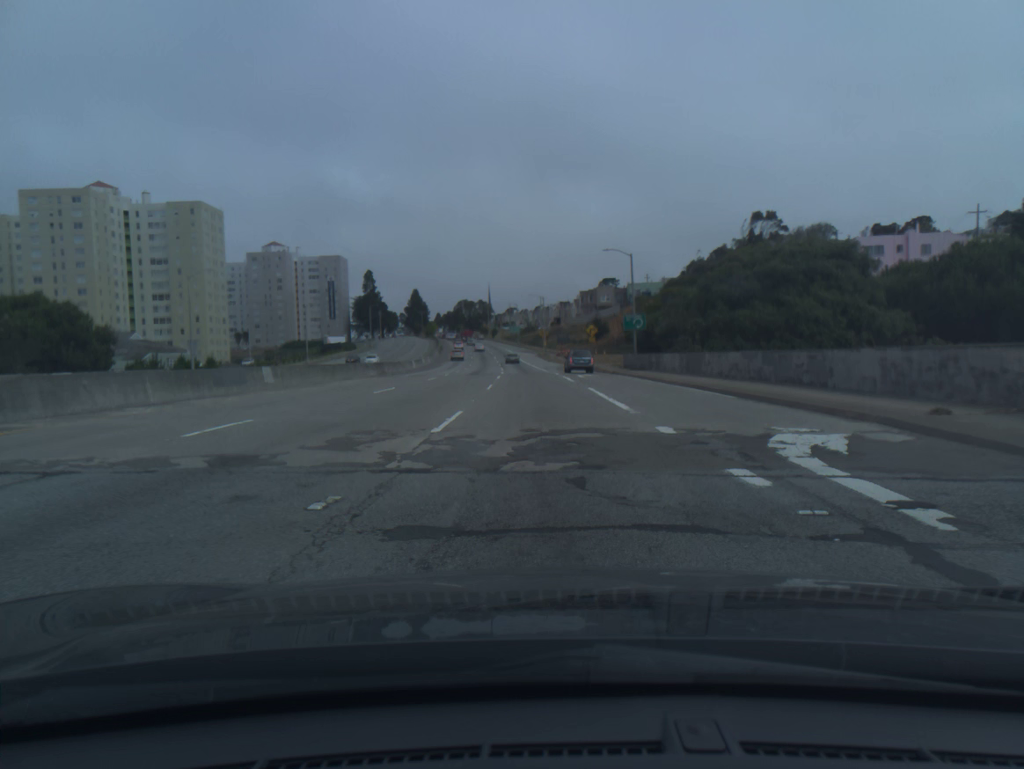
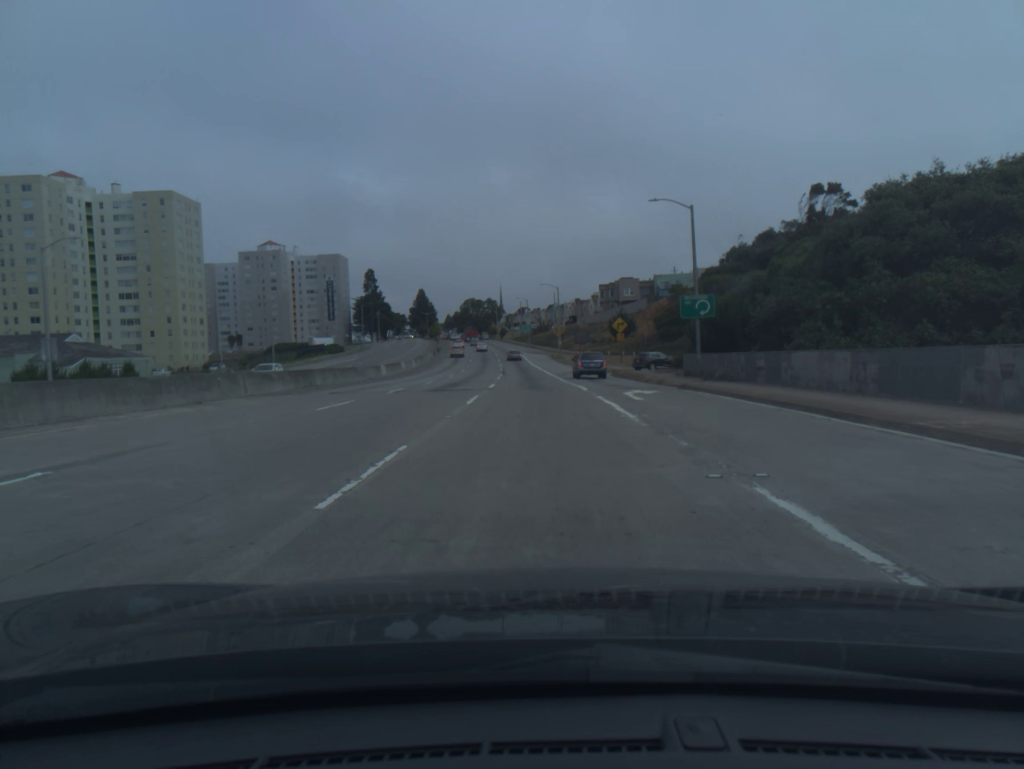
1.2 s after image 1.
(-0.2, +21.8) m; -1°
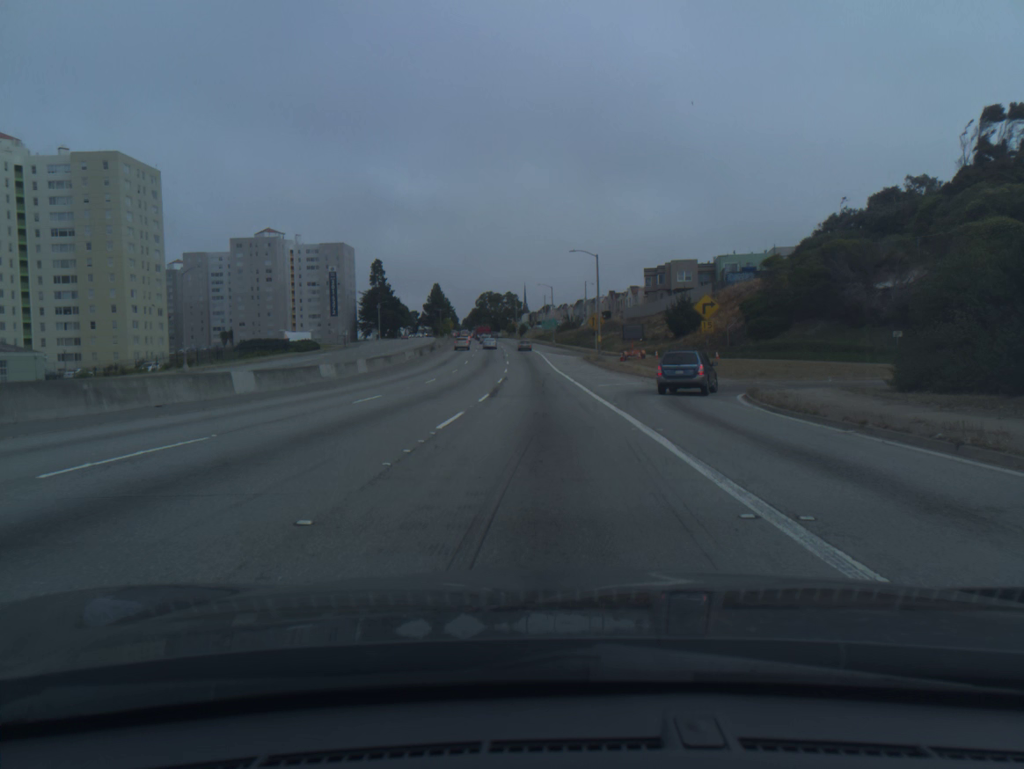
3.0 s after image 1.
(-0.5, +32.9) m; -2°
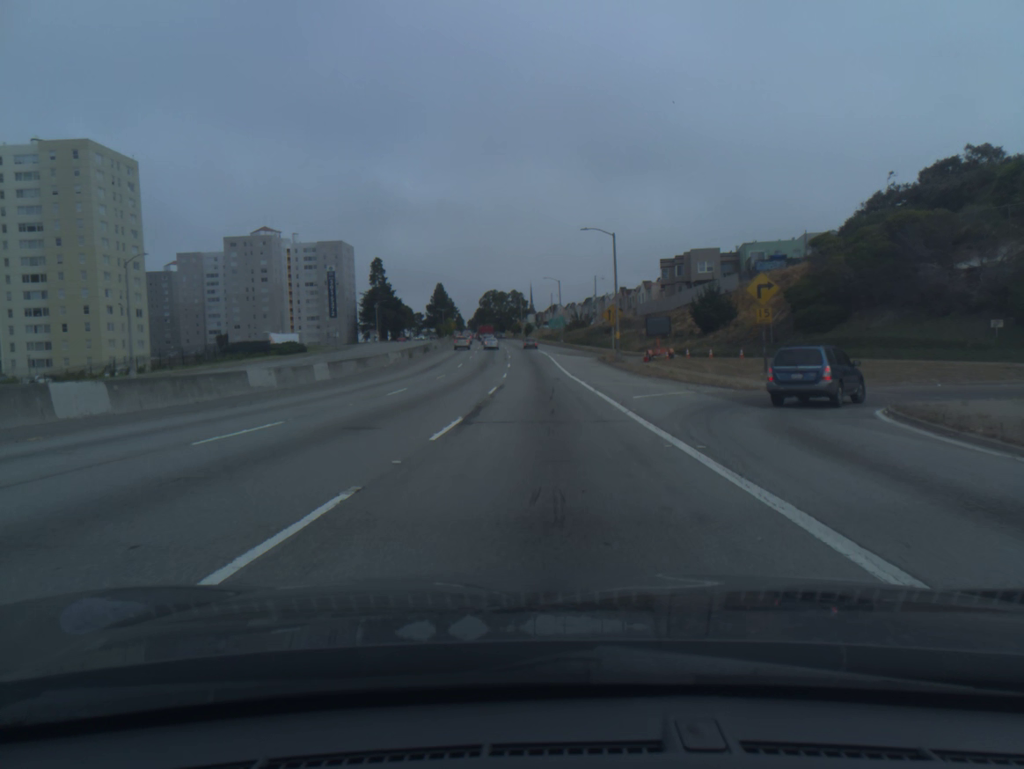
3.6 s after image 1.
(0.0, +11.0) m; -1°
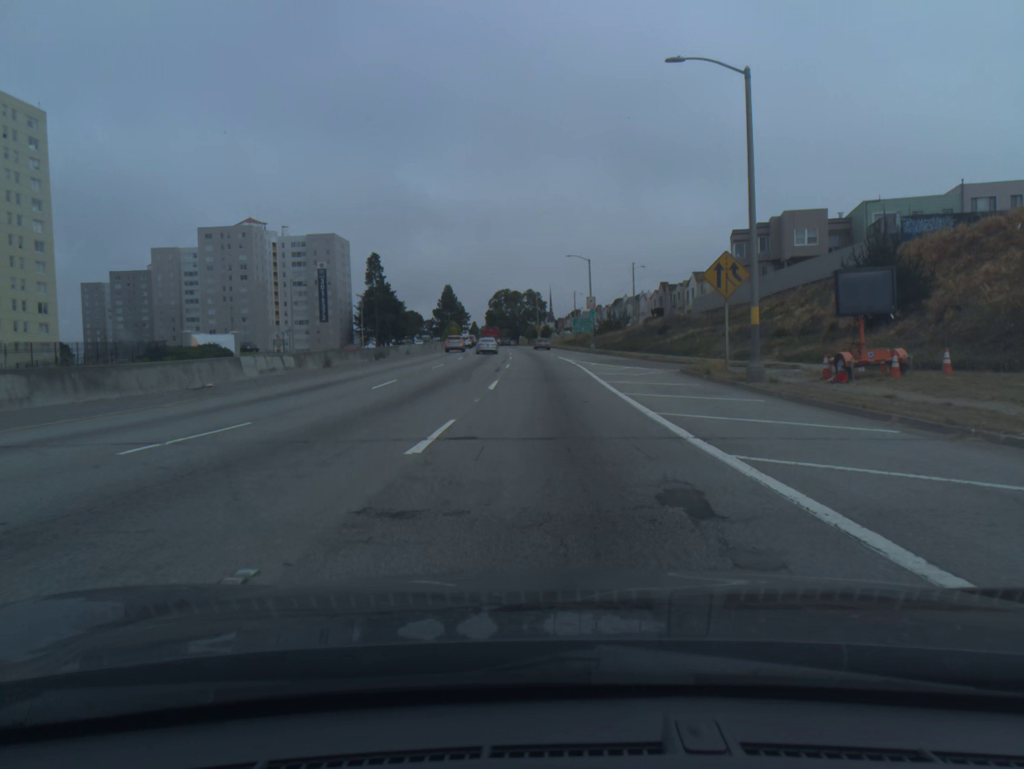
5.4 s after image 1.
(-0.3, +32.5) m; -1°
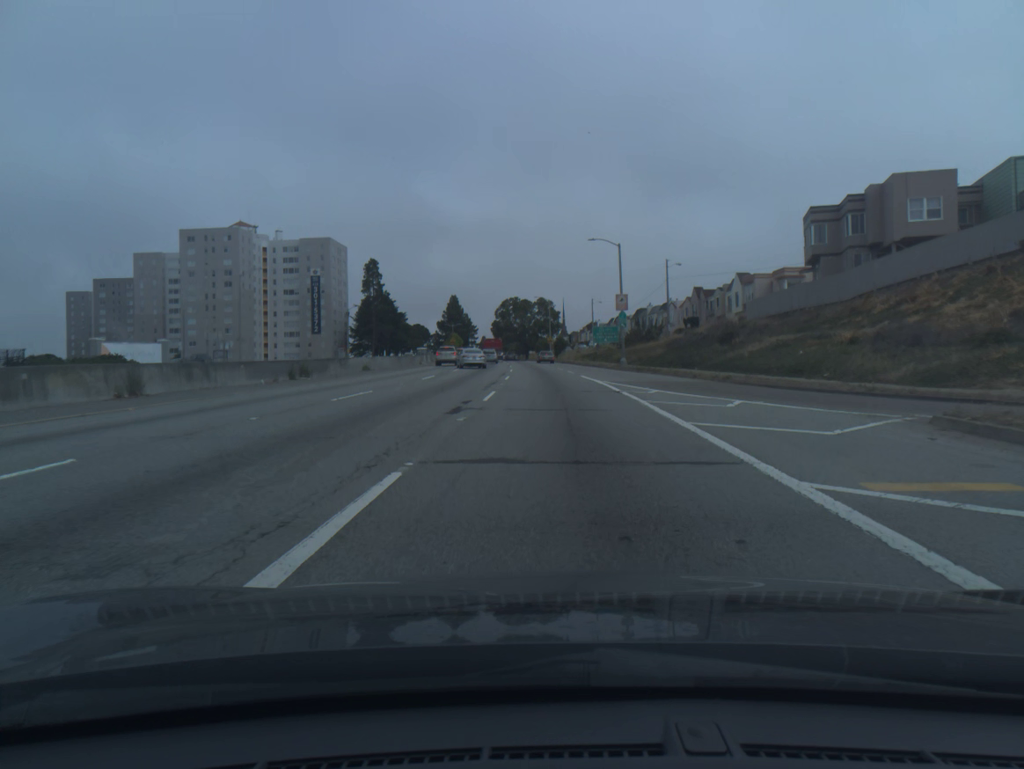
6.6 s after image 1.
(-0.2, +20.2) m; -1°
